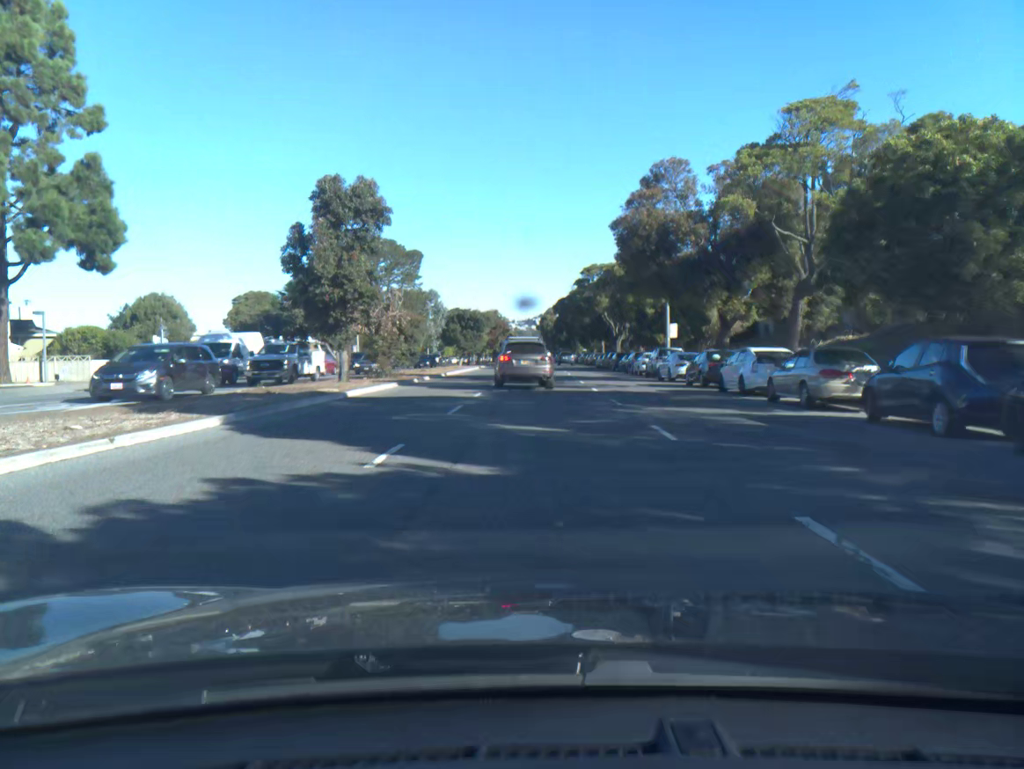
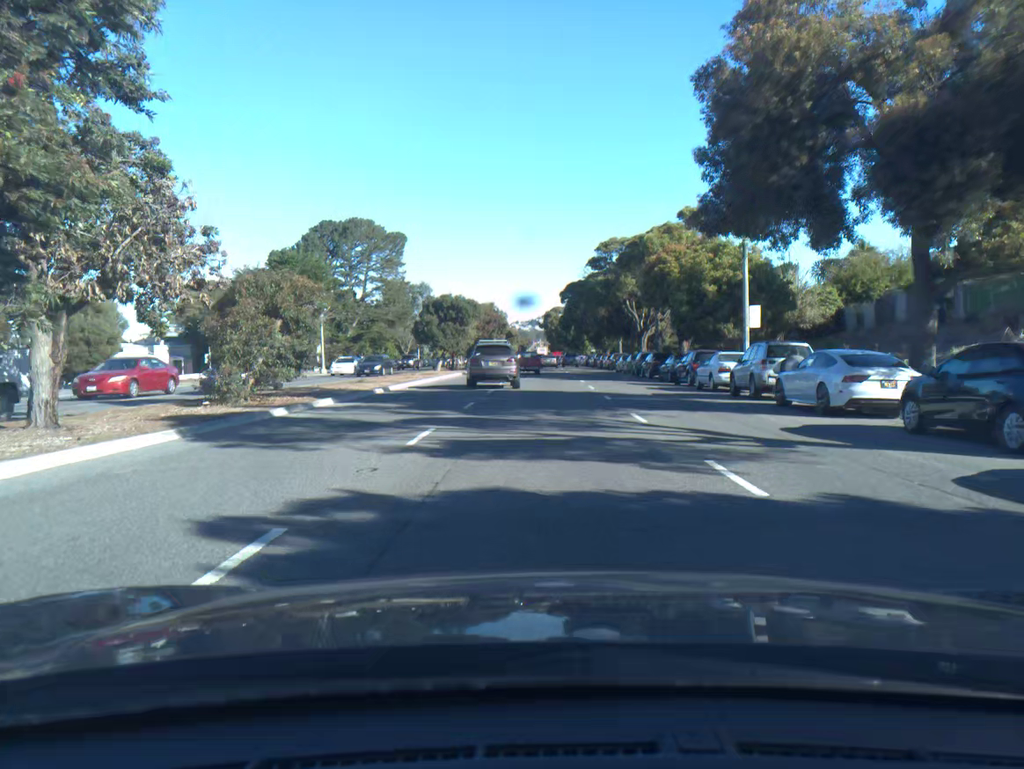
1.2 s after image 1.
(-0.1, +19.0) m; 0°
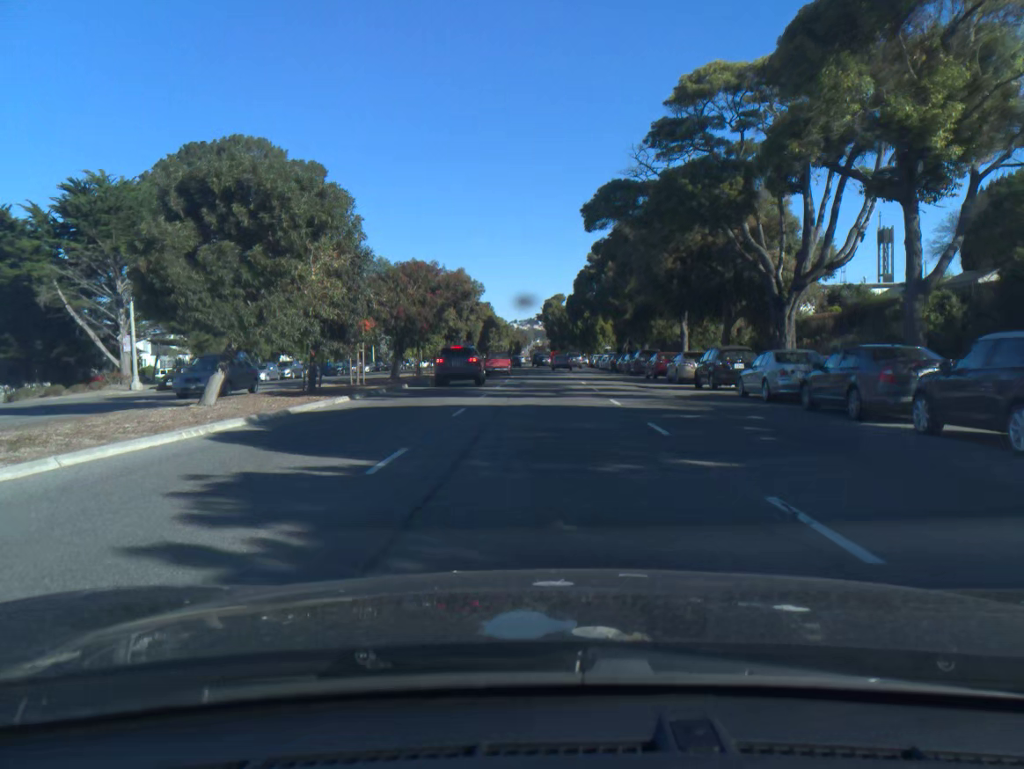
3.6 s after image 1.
(0.0, +39.3) m; 0°
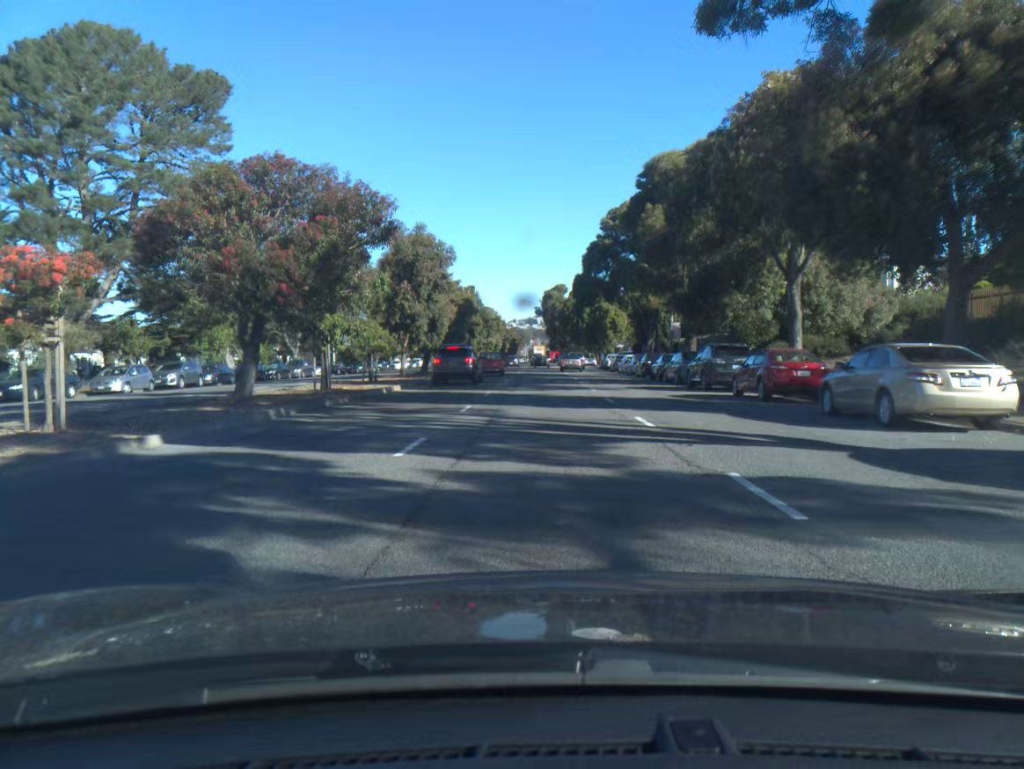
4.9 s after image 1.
(0.0, +20.8) m; 0°
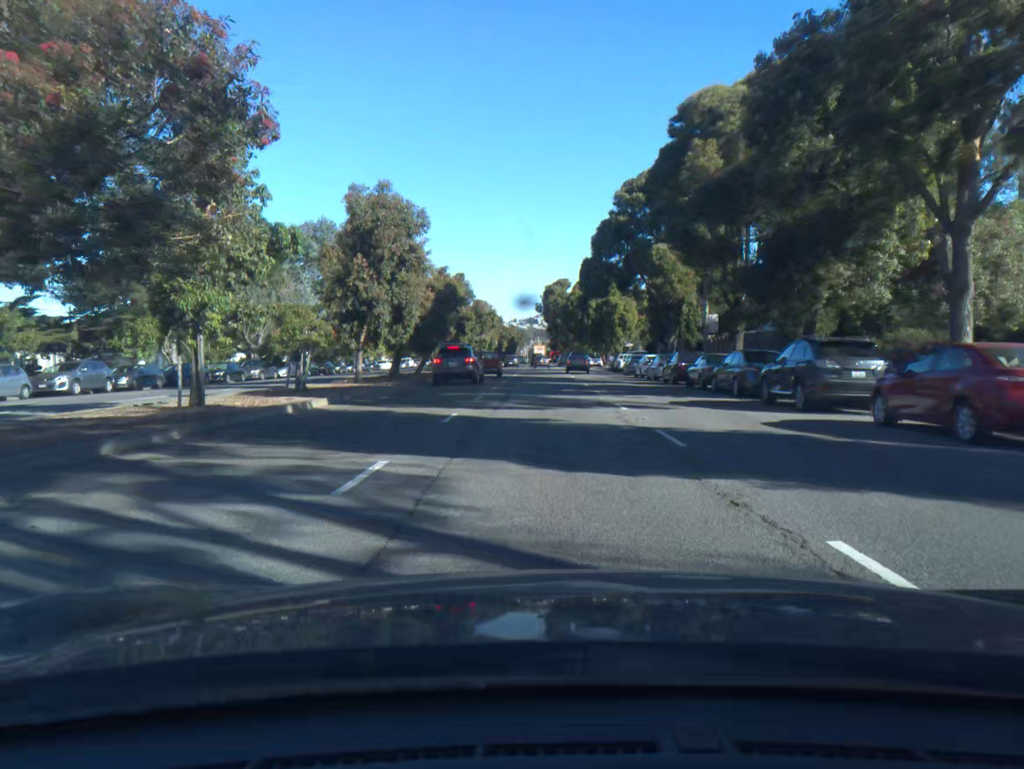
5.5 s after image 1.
(0.0, +10.3) m; 0°
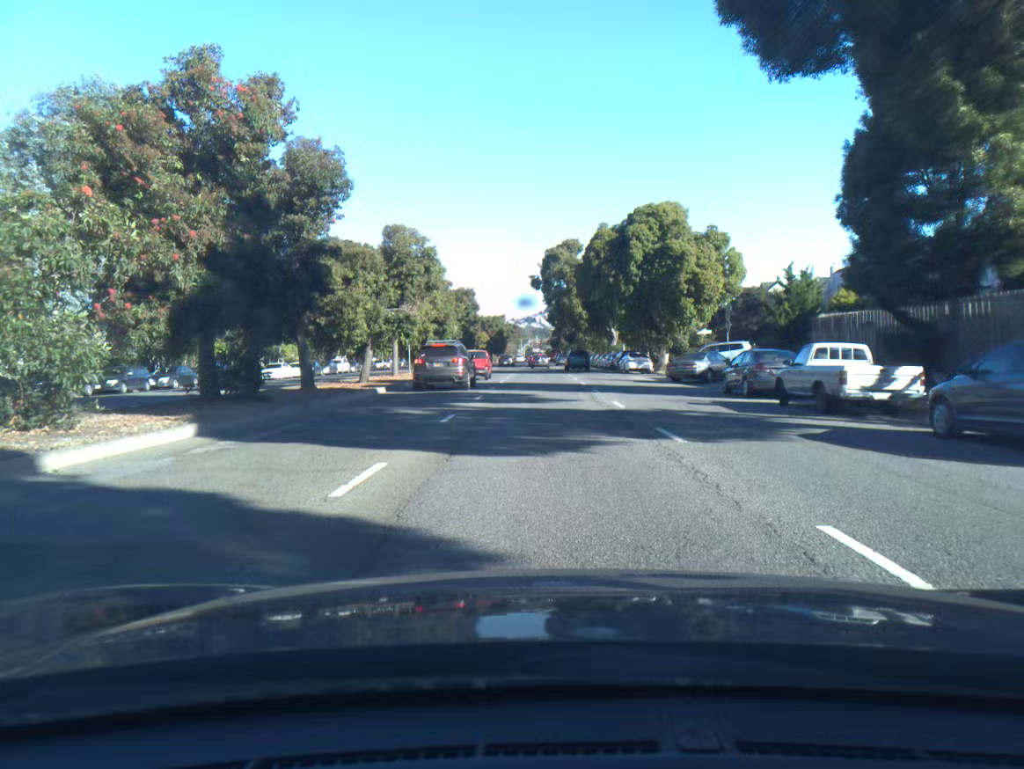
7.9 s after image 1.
(-0.1, +43.6) m; 0°
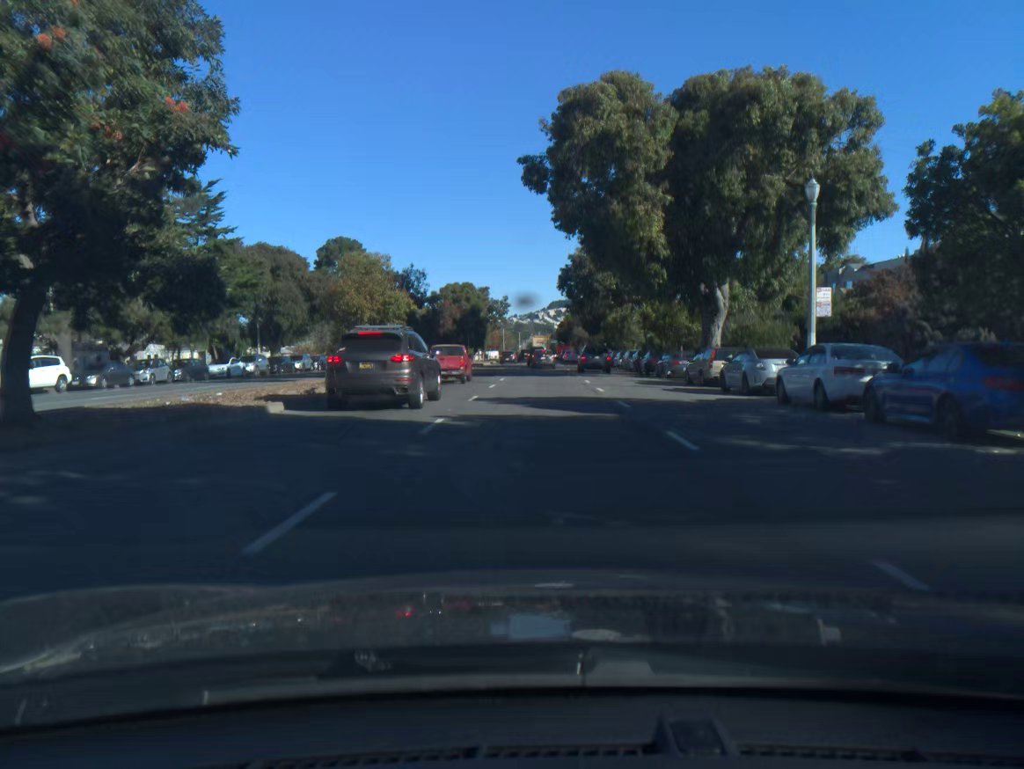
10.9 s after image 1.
(-0.2, +52.9) m; 0°
